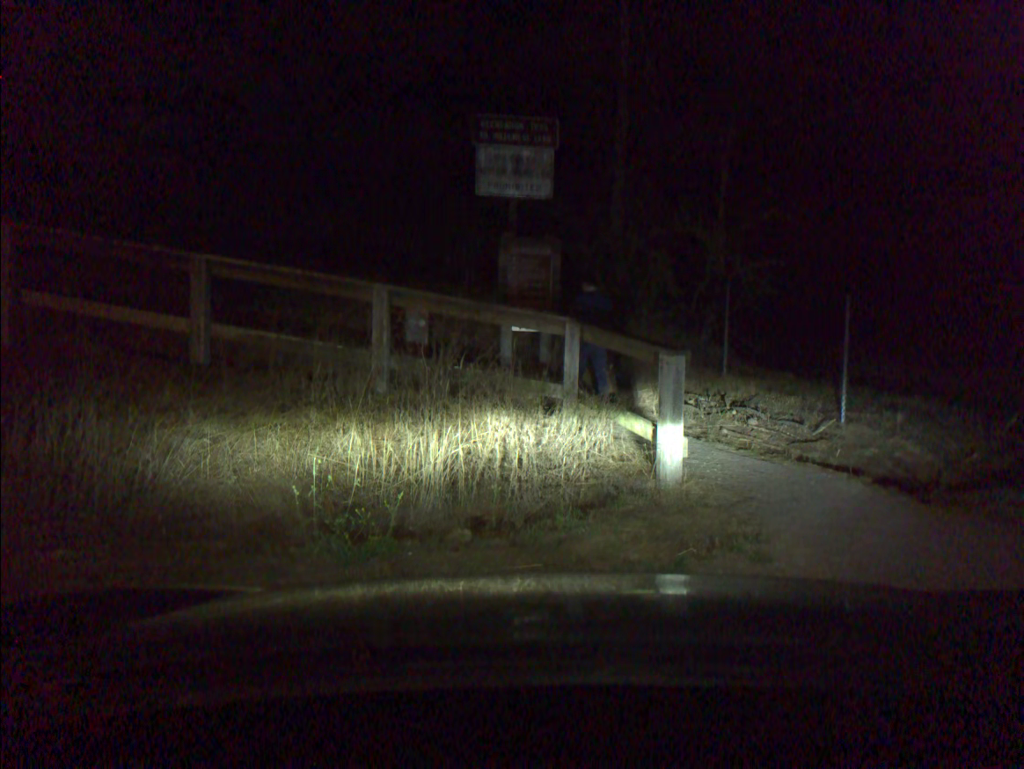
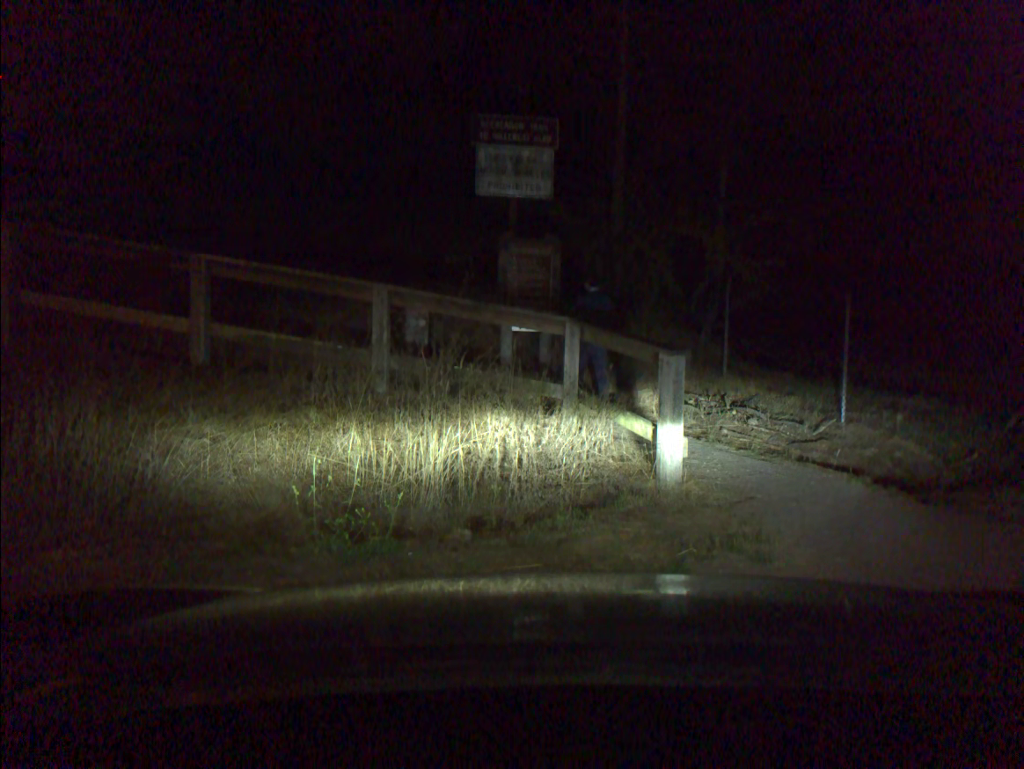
(0.0, 0.0) m; 0°
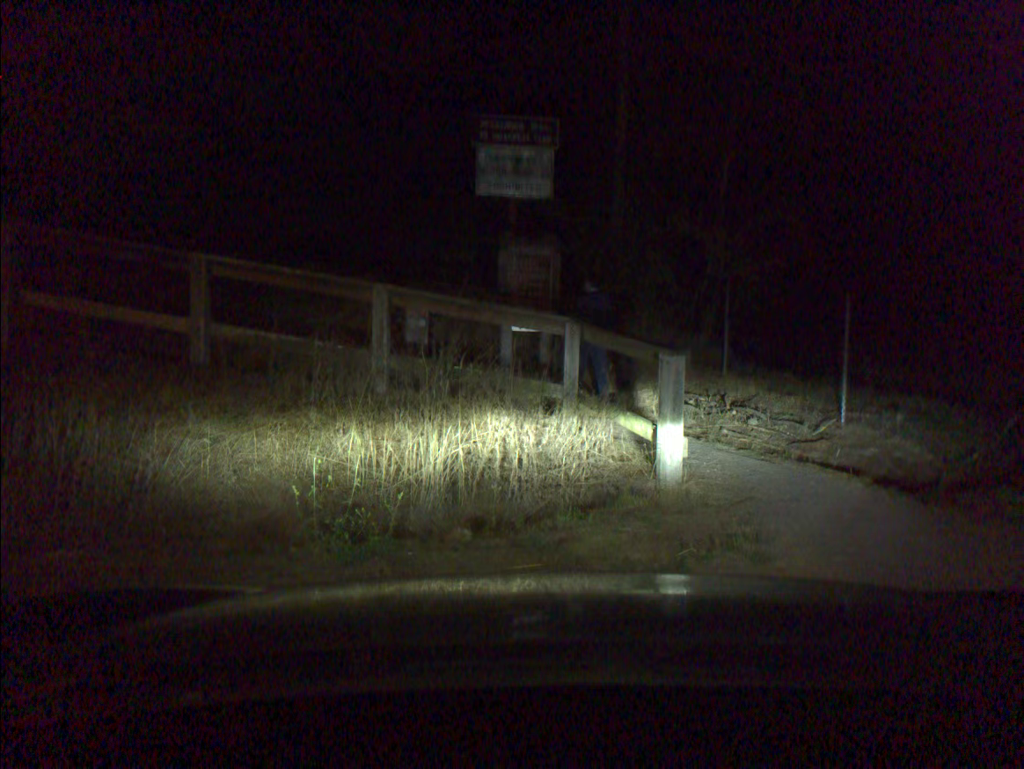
(0.0, 0.0) m; 0°
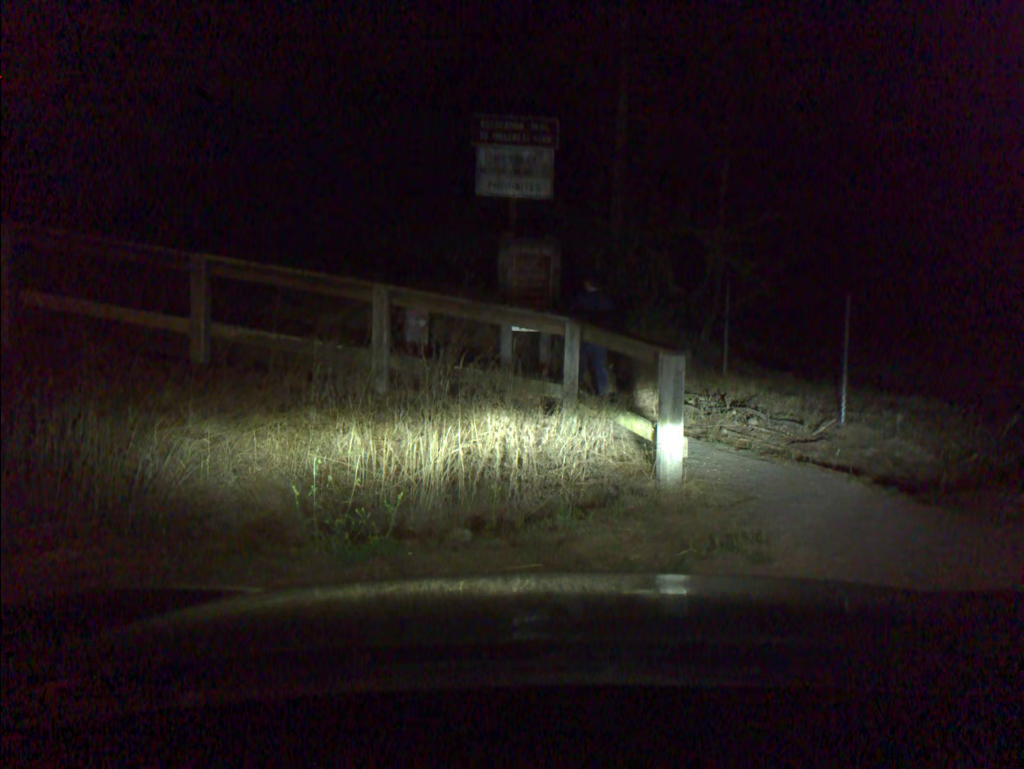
(0.0, 0.0) m; 0°
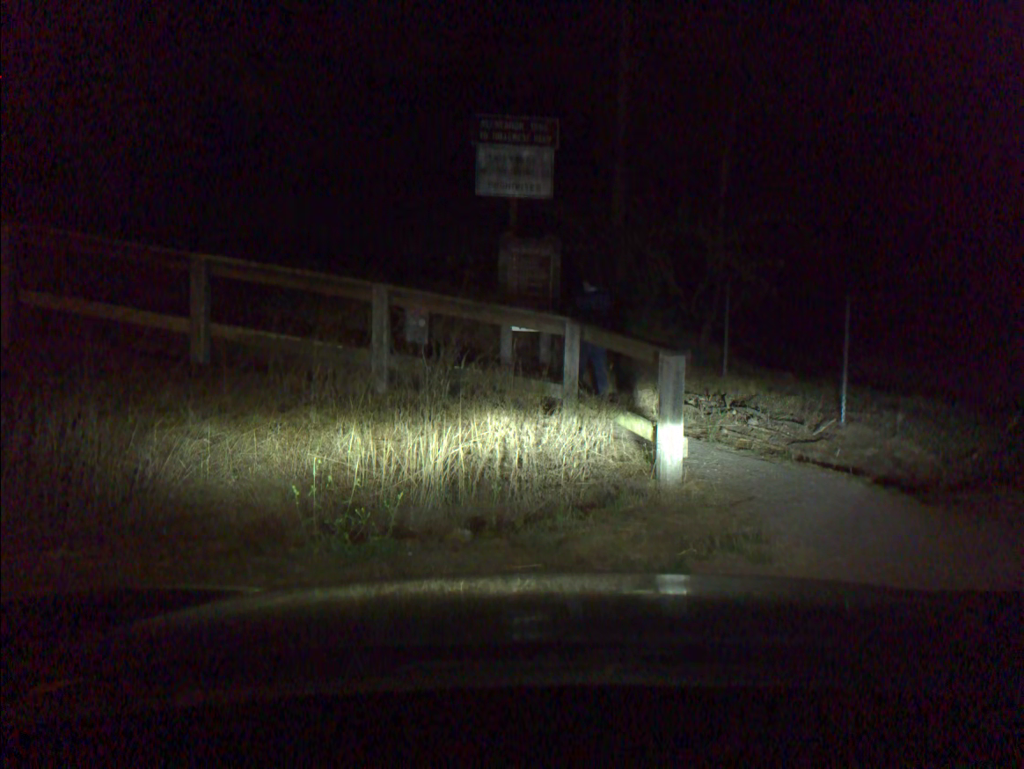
(0.0, 0.0) m; 0°
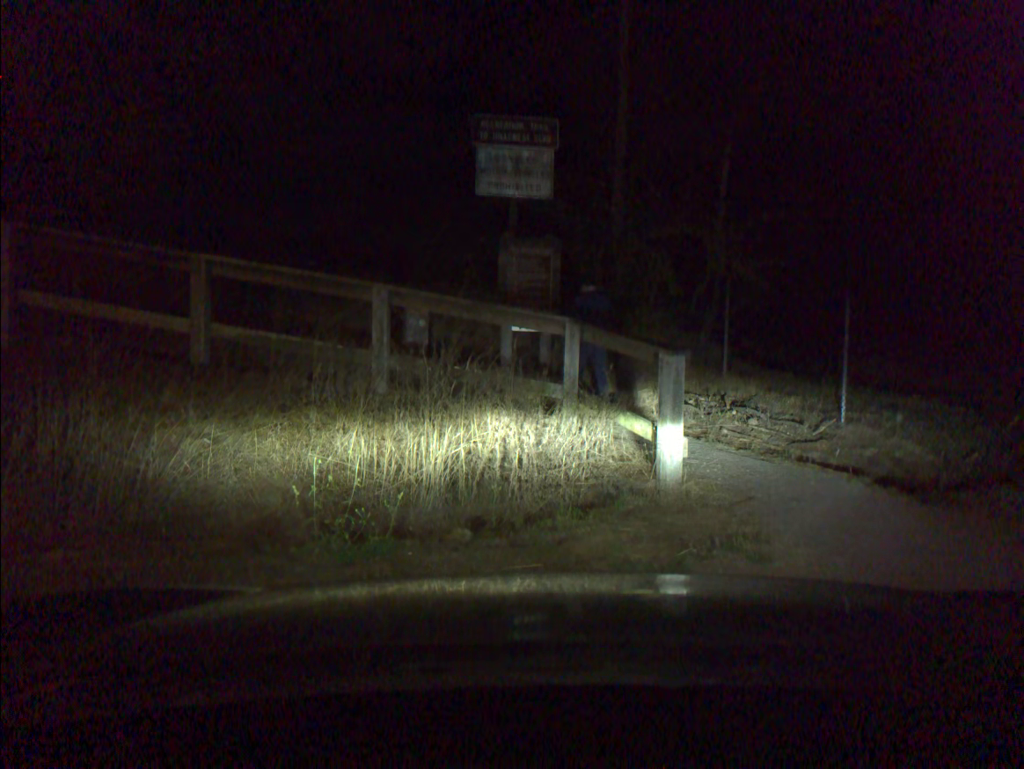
(0.0, 0.0) m; 0°
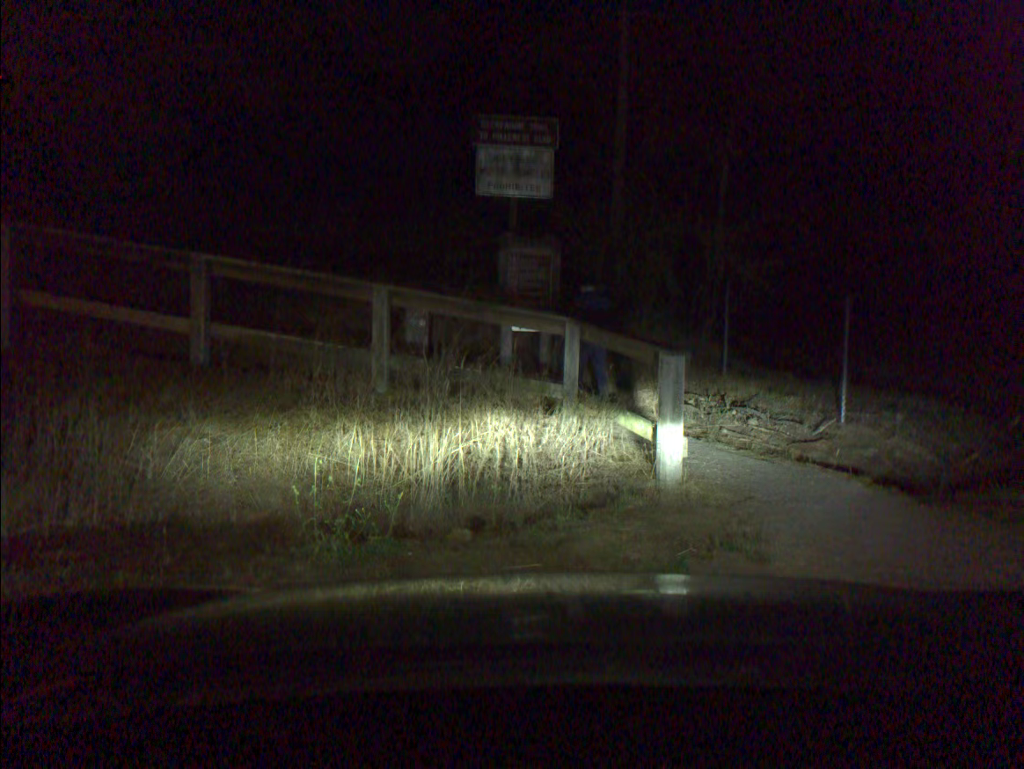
(0.0, 0.0) m; 0°
